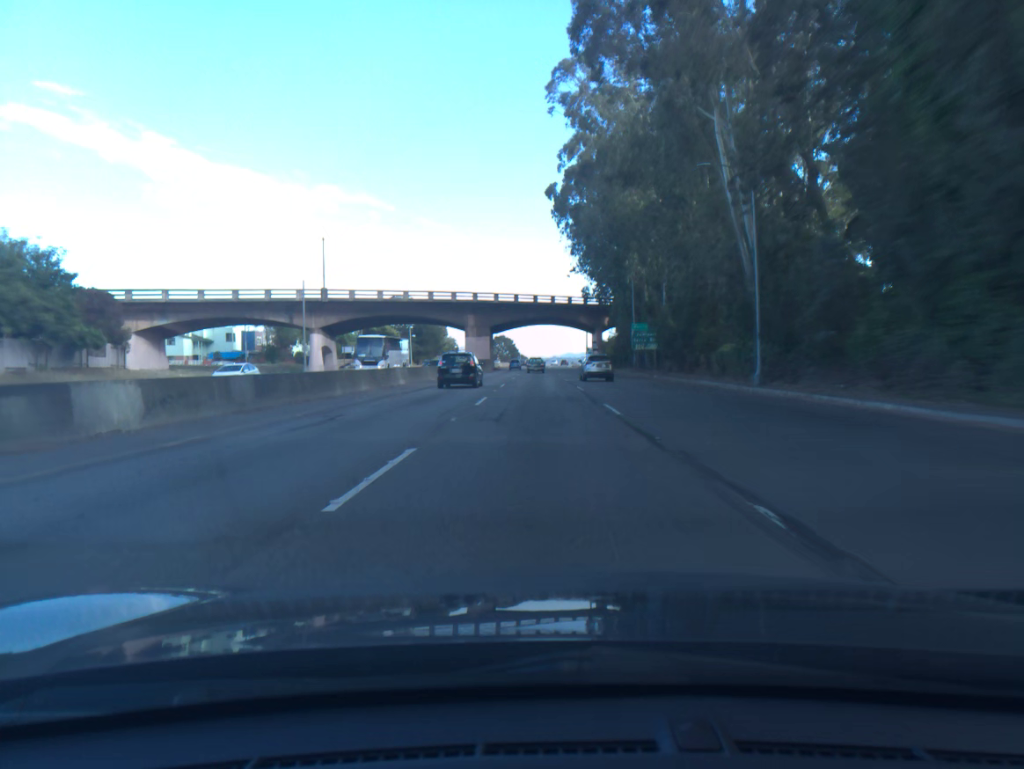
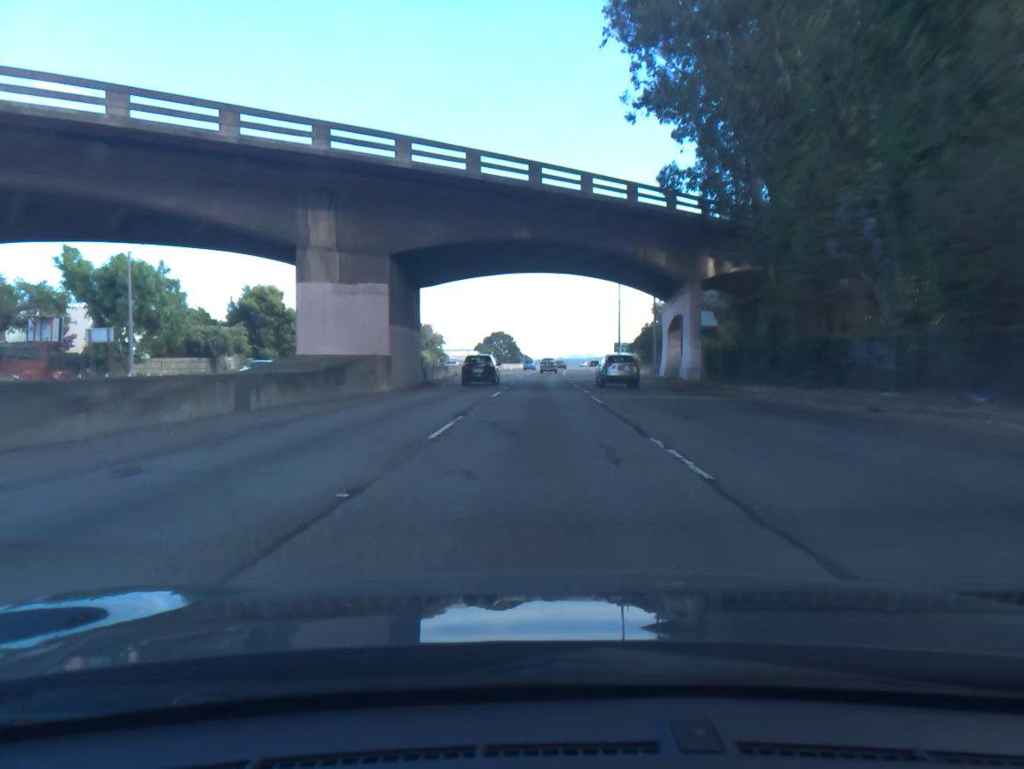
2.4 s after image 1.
(-0.2, +68.0) m; 0°
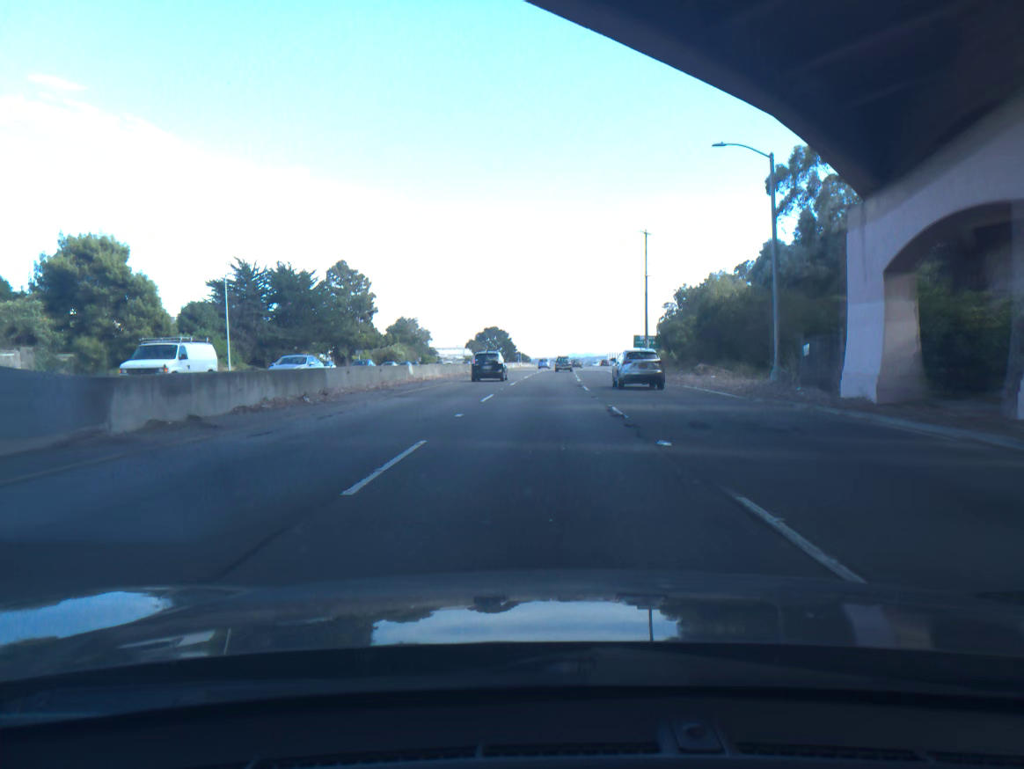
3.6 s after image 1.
(+0.1, +34.7) m; 0°
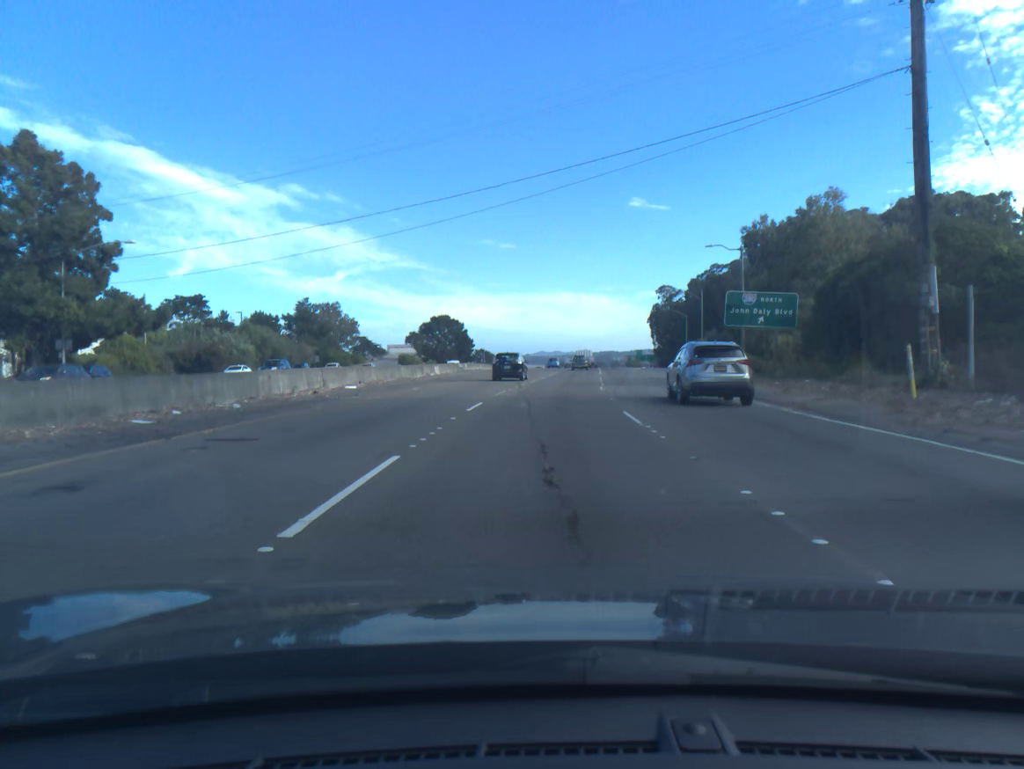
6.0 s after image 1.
(+1.0, +70.4) m; +2°
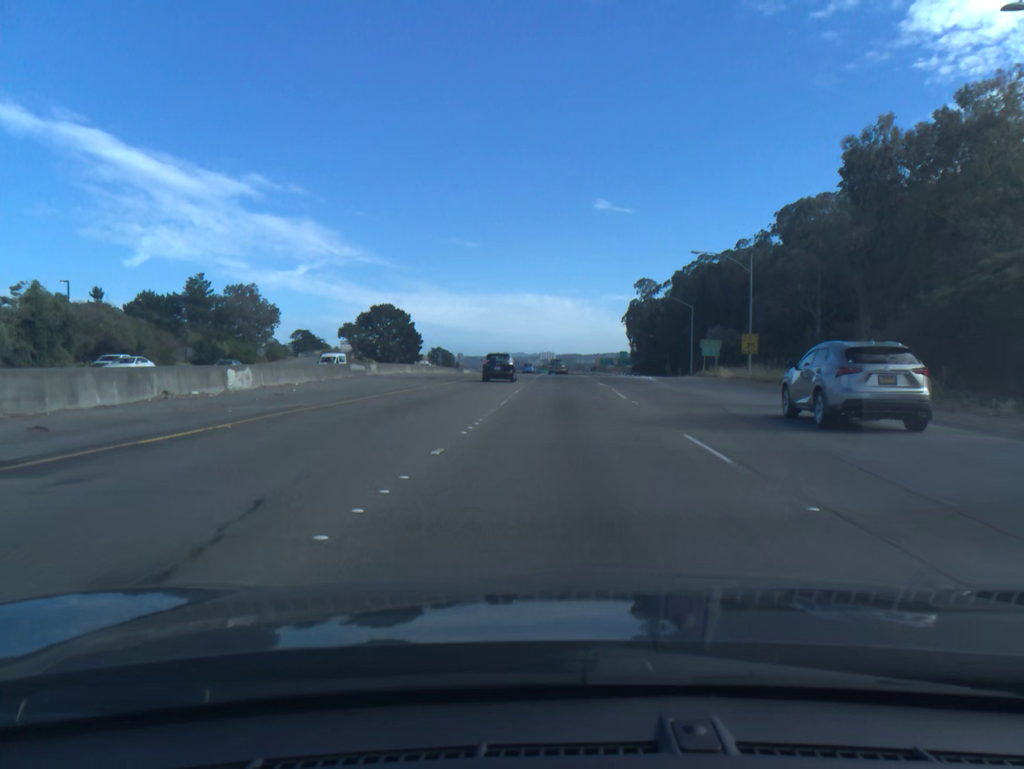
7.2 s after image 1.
(+0.6, +35.7) m; +2°
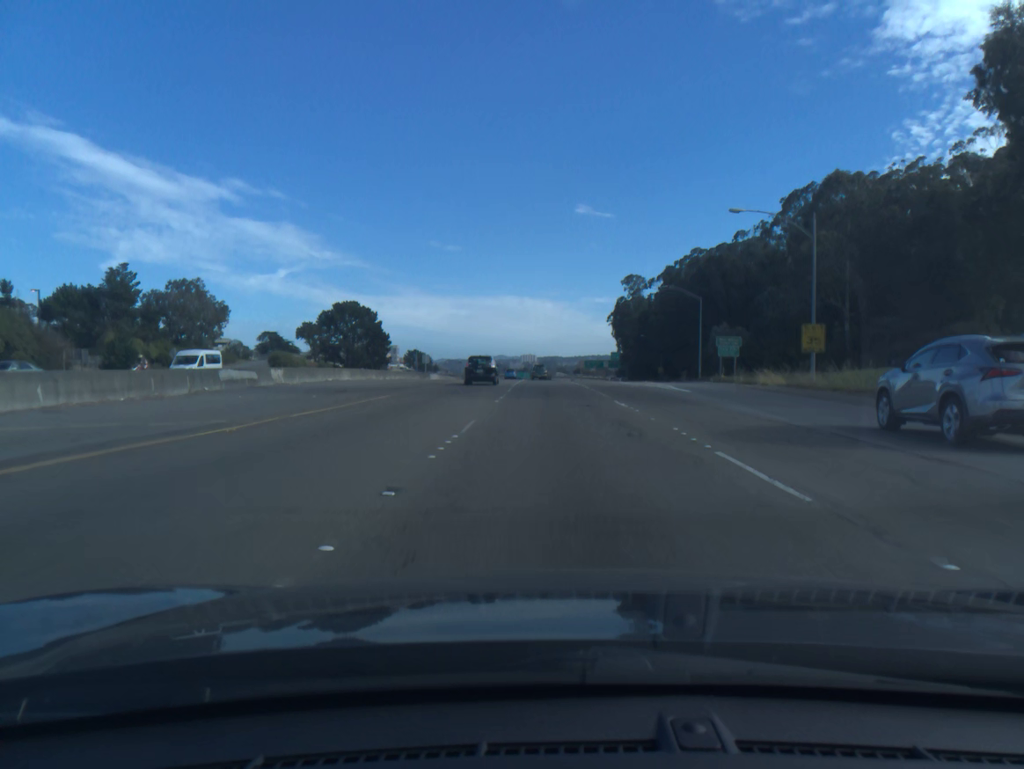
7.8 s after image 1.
(+0.2, +18.0) m; +1°
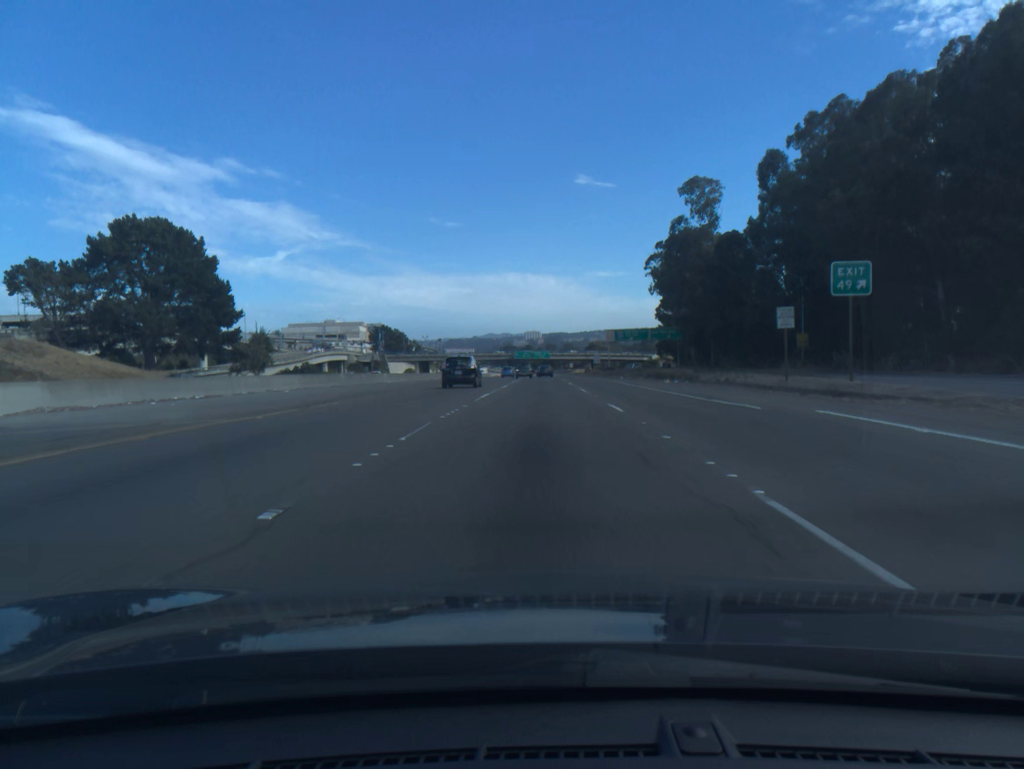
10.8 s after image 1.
(+0.6, +91.2) m; 0°
